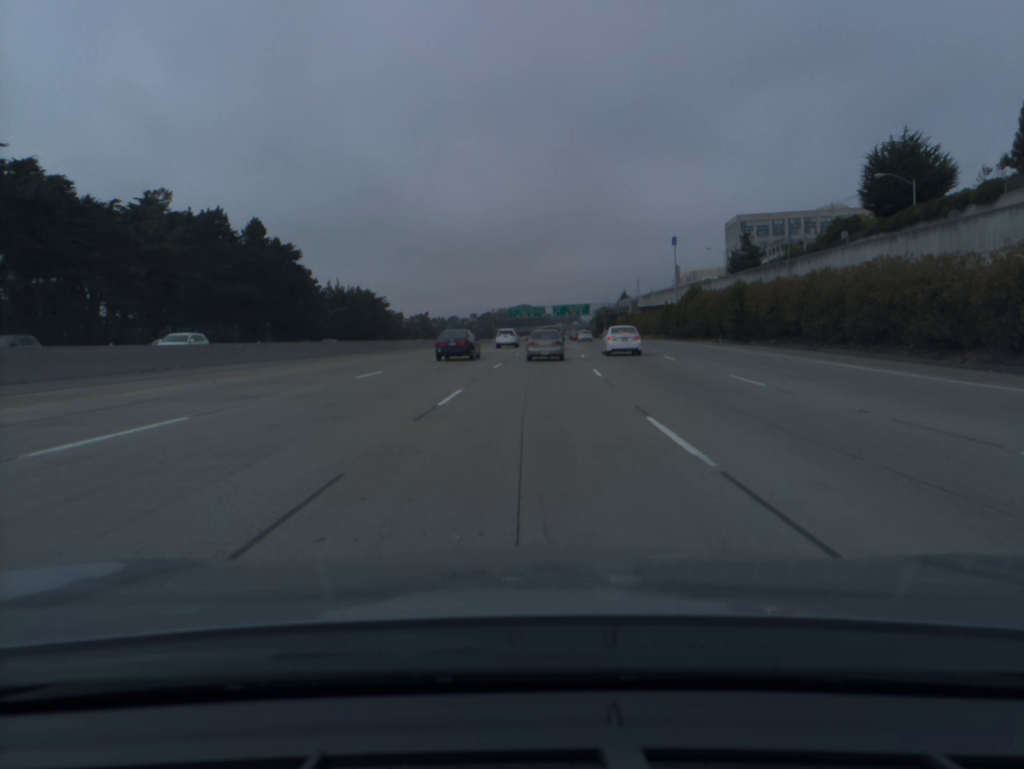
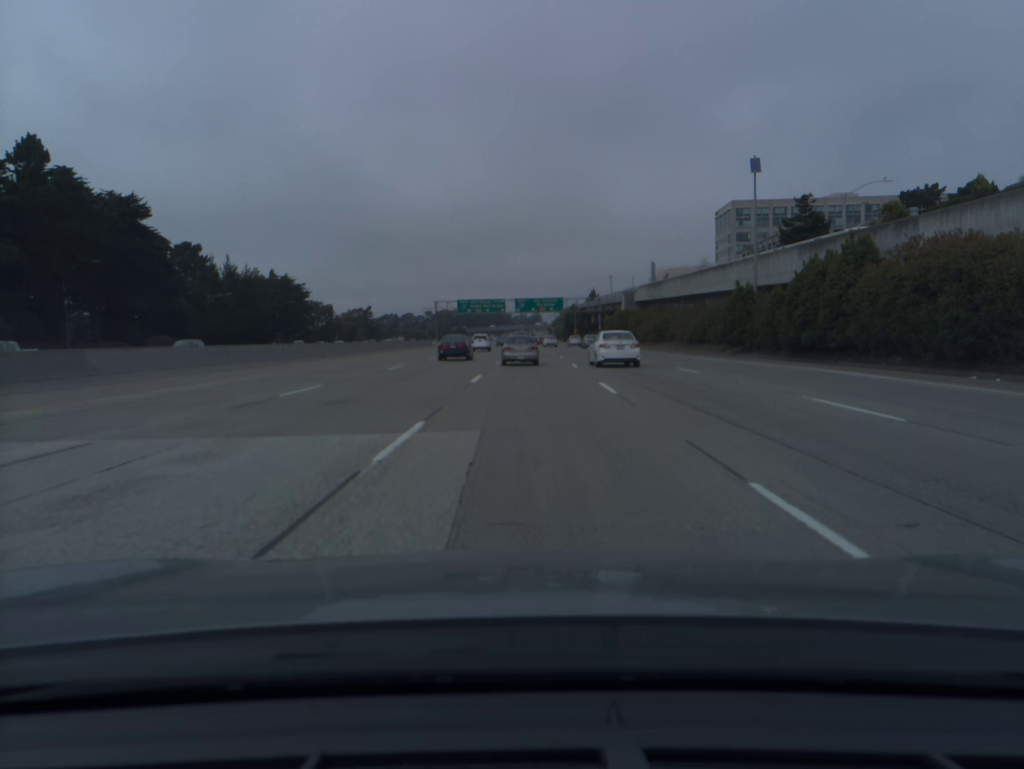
(+1.5, +49.4) m; +3°
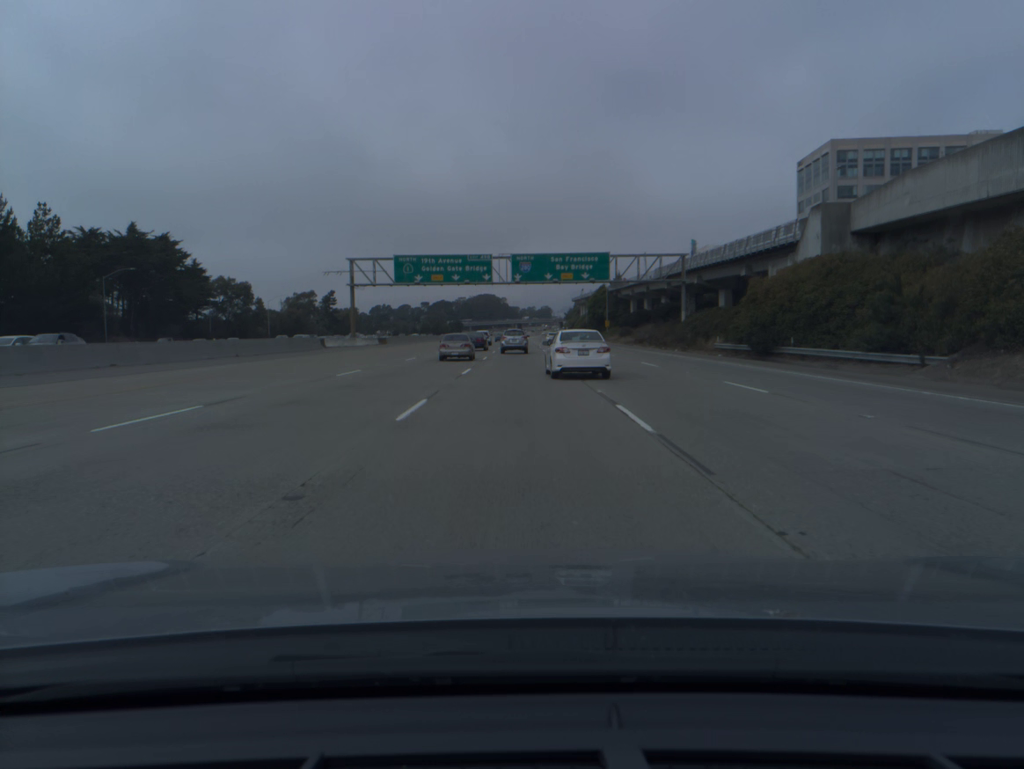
(+0.4, +79.5) m; 0°
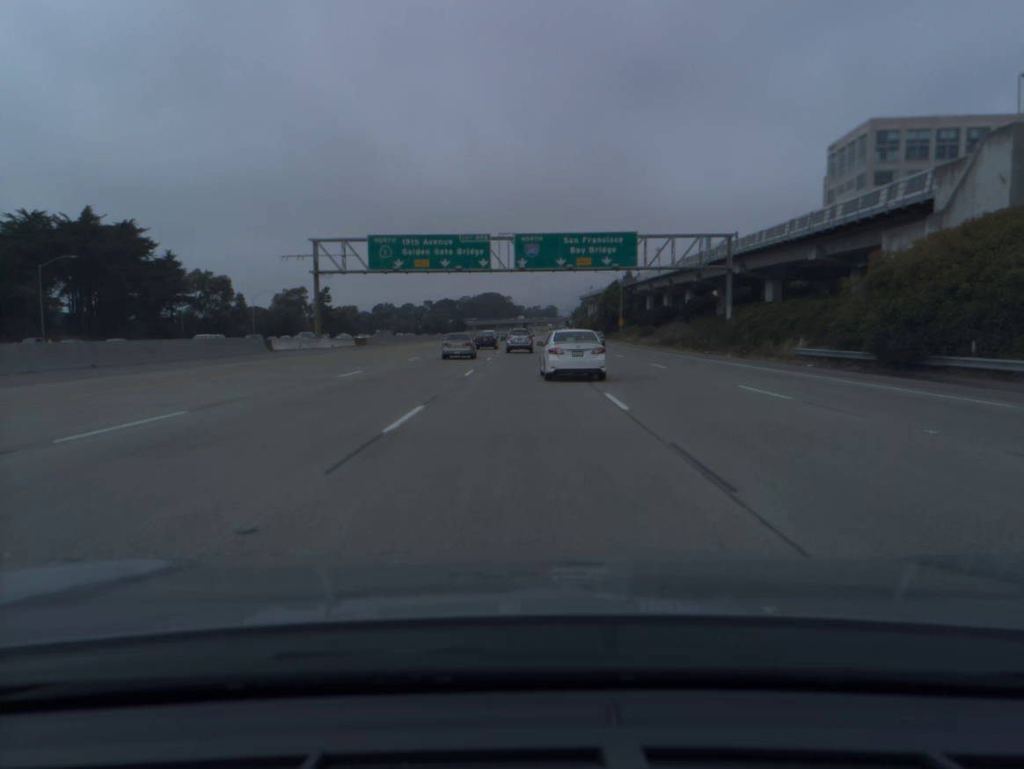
(-0.1, +15.7) m; 0°
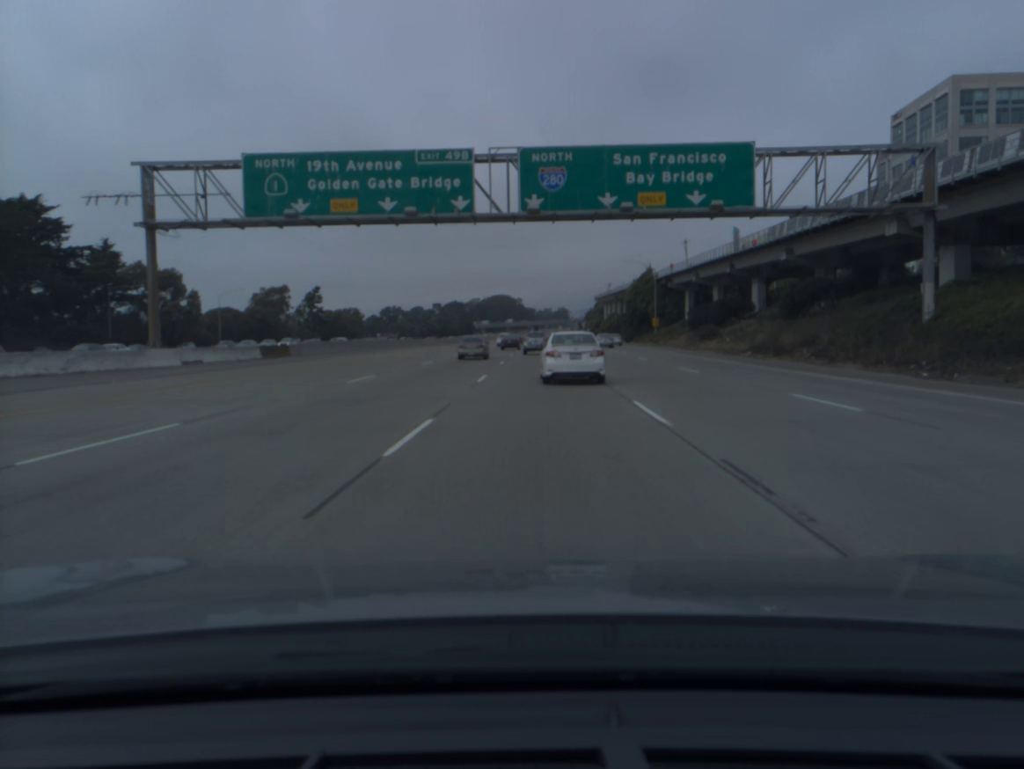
(-0.1, +30.8) m; -1°
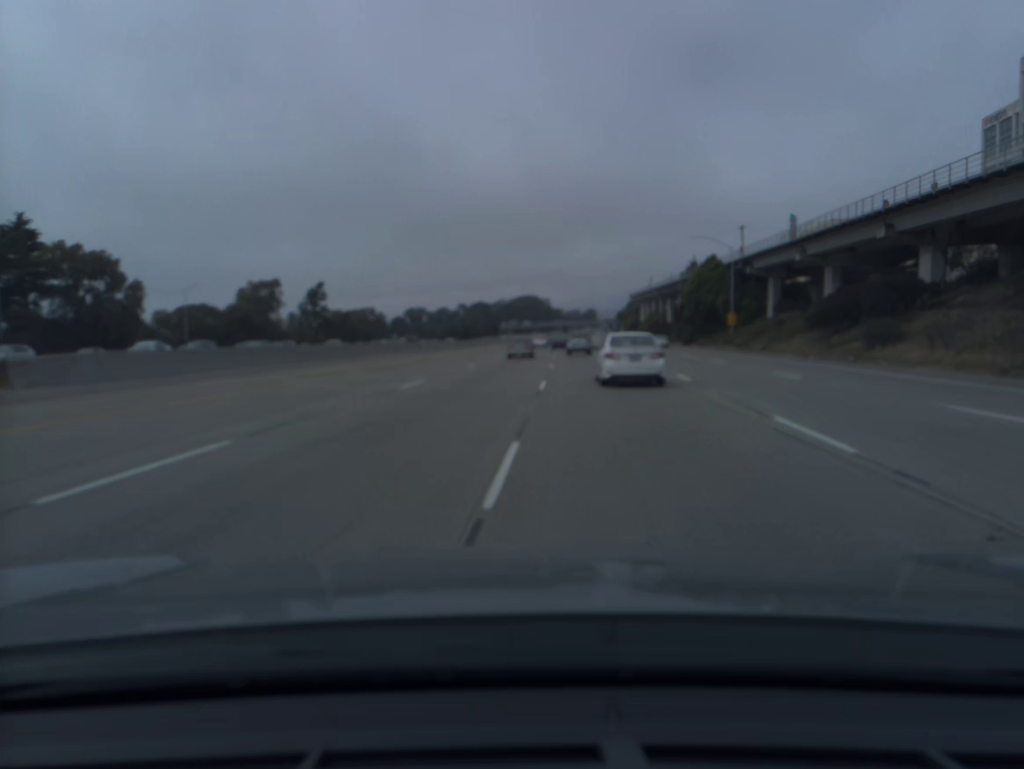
(-0.6, +31.1) m; -2°
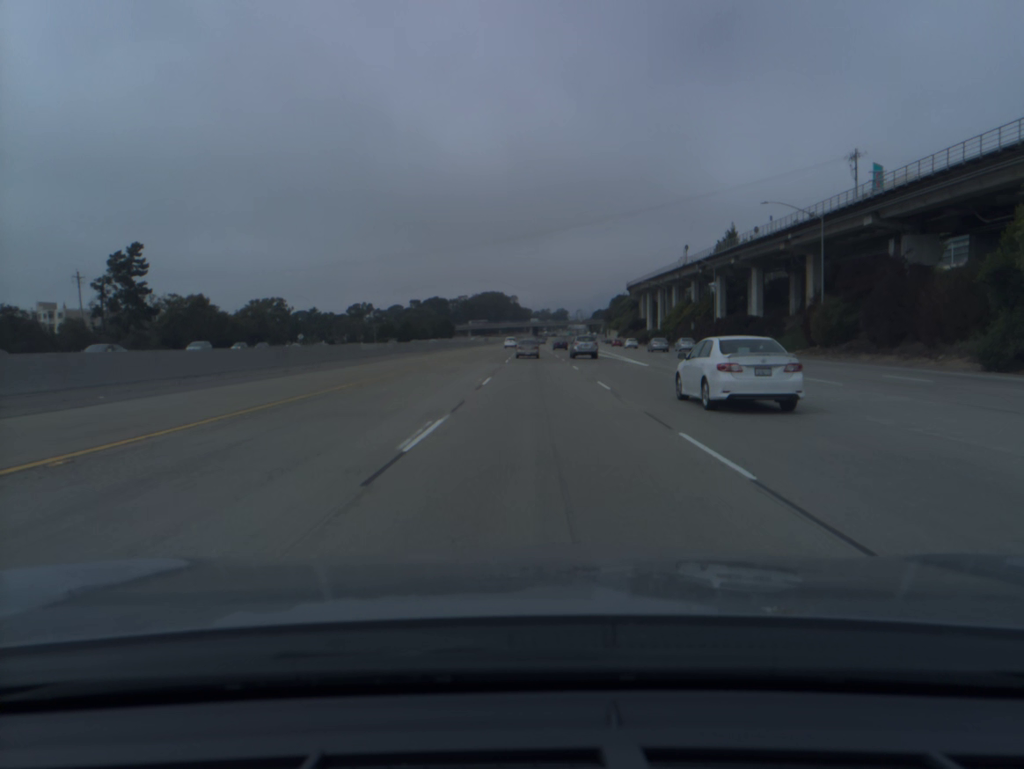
(+1.4, +83.9) m; +2°
